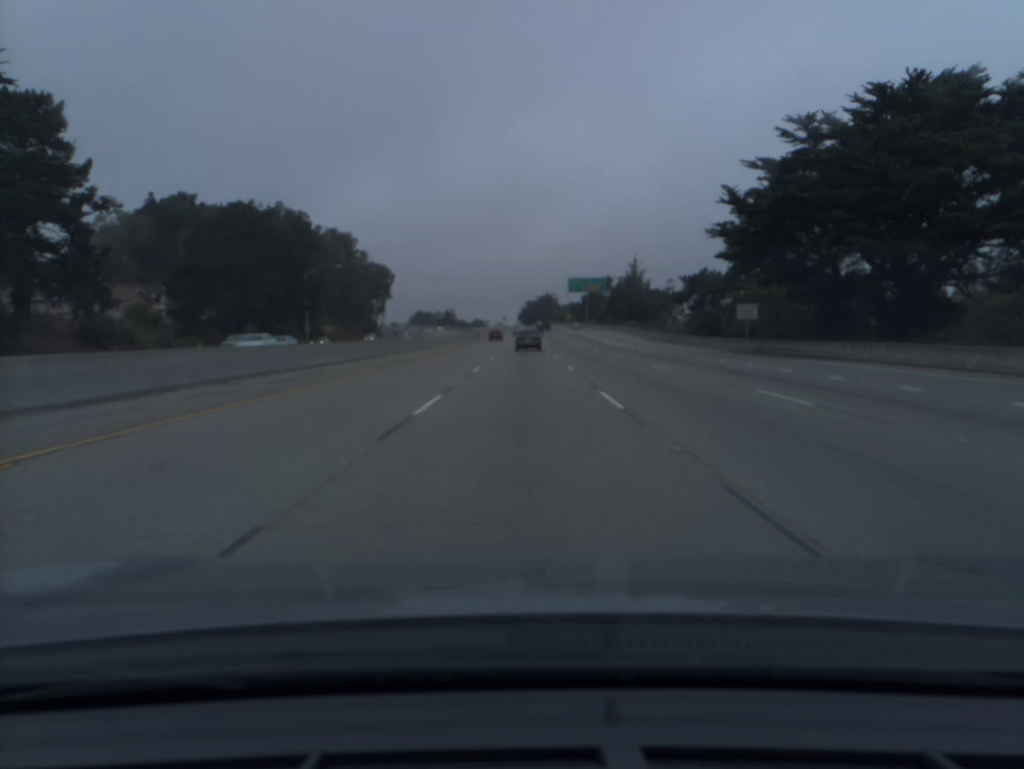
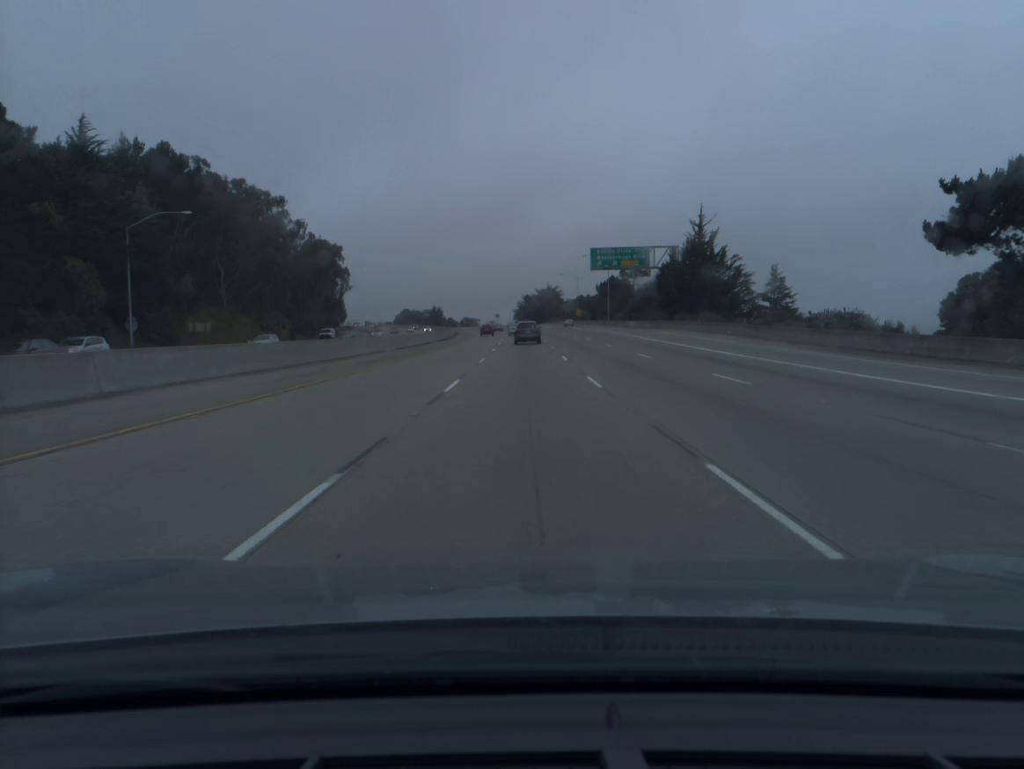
(+0.1, +53.7) m; 0°
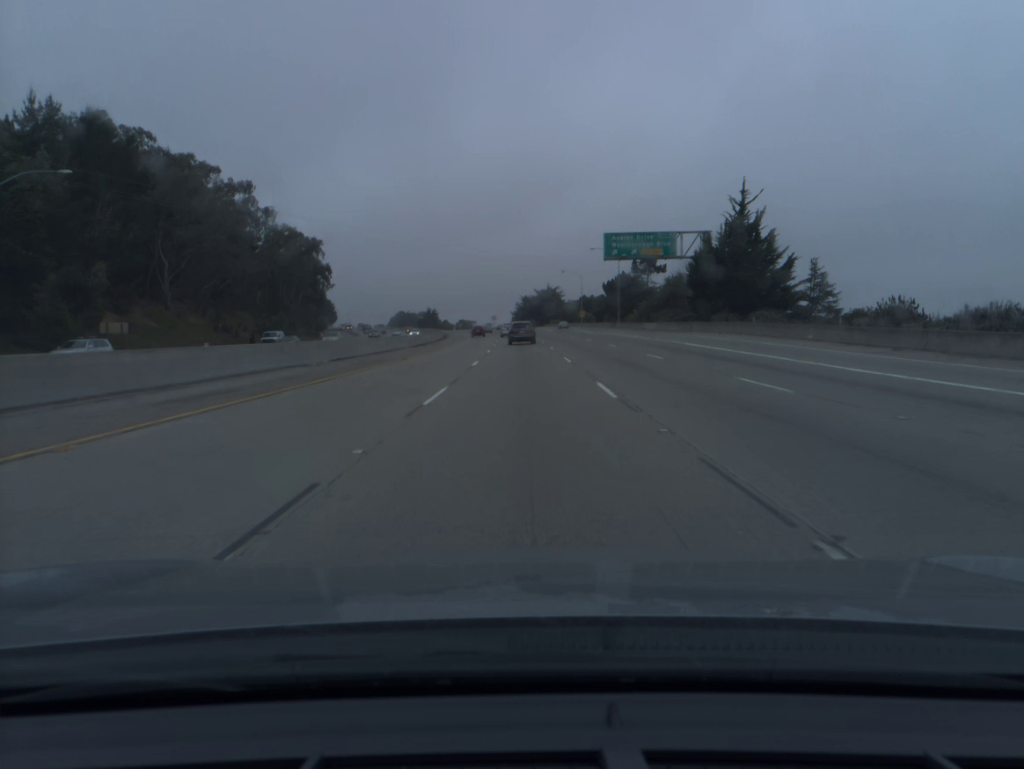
(0.0, +17.9) m; 0°
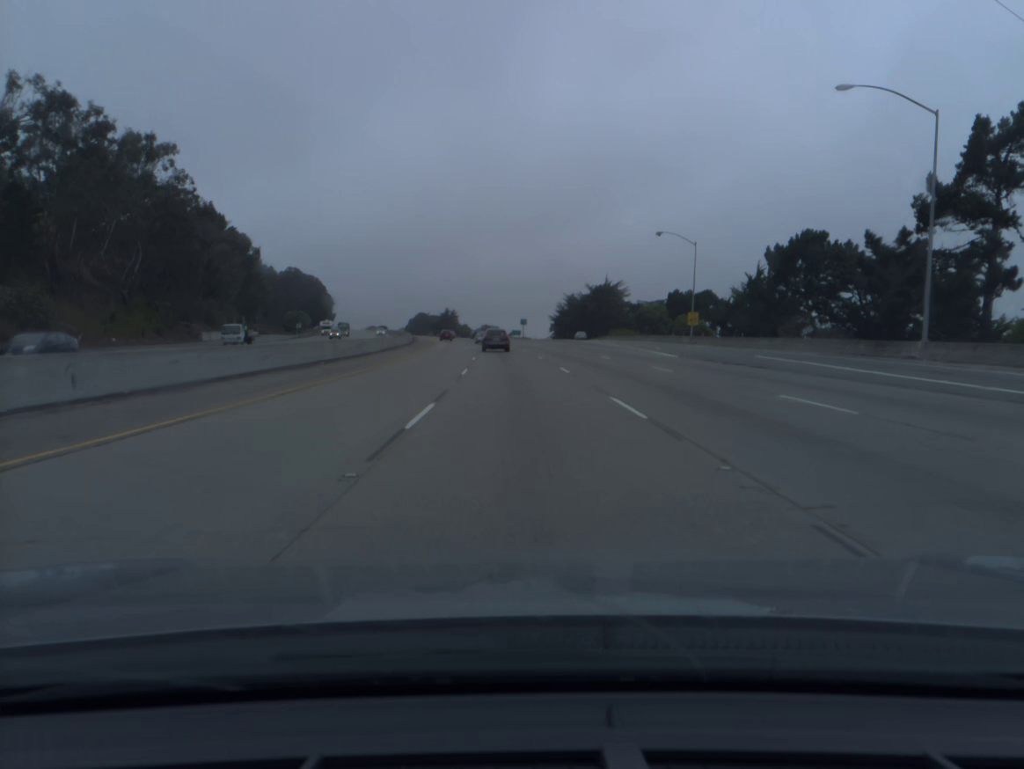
(-1.2, +90.5) m; -3°
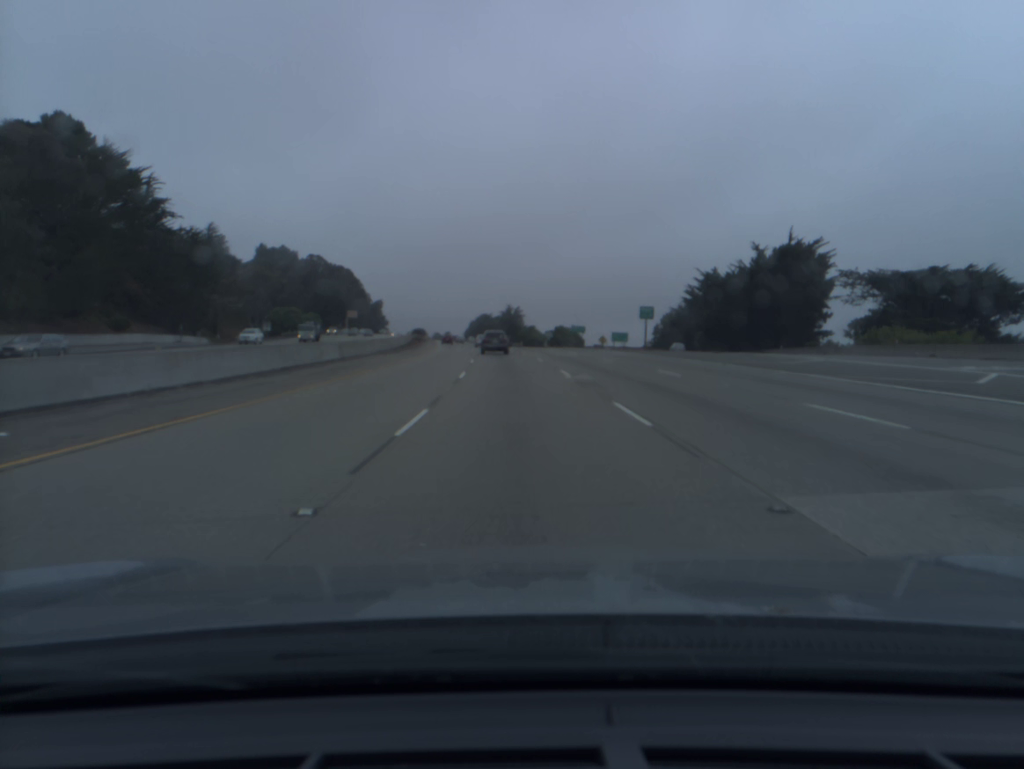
(-4.3, +88.4) m; -6°
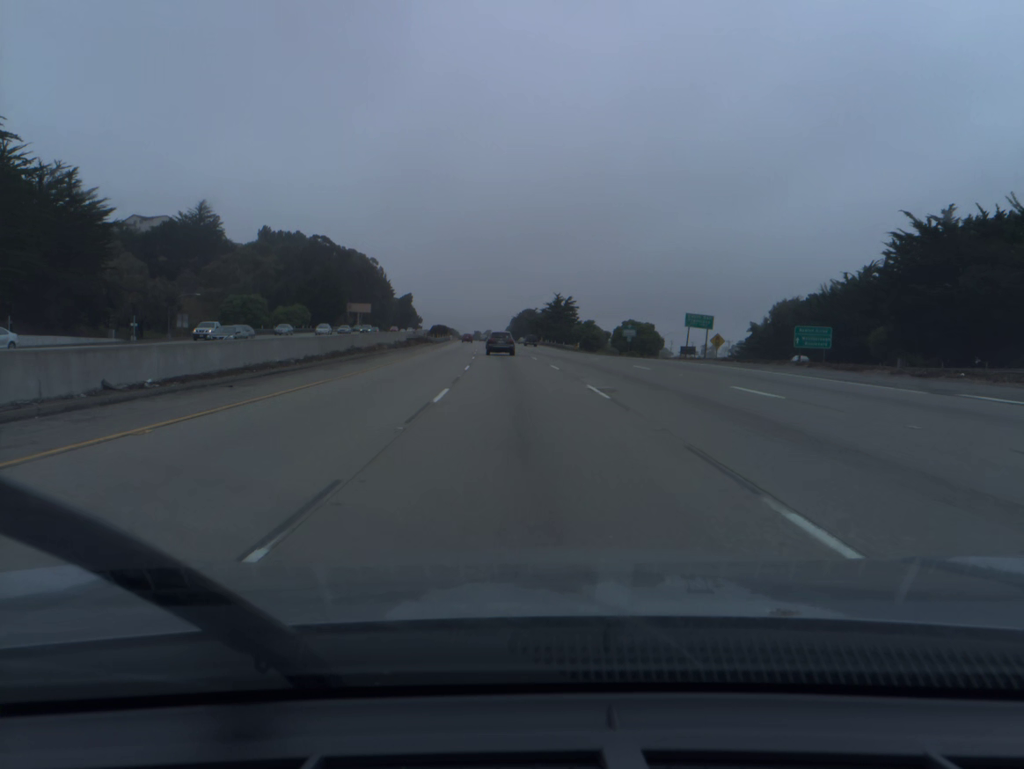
(-1.5, +53.0) m; -3°
